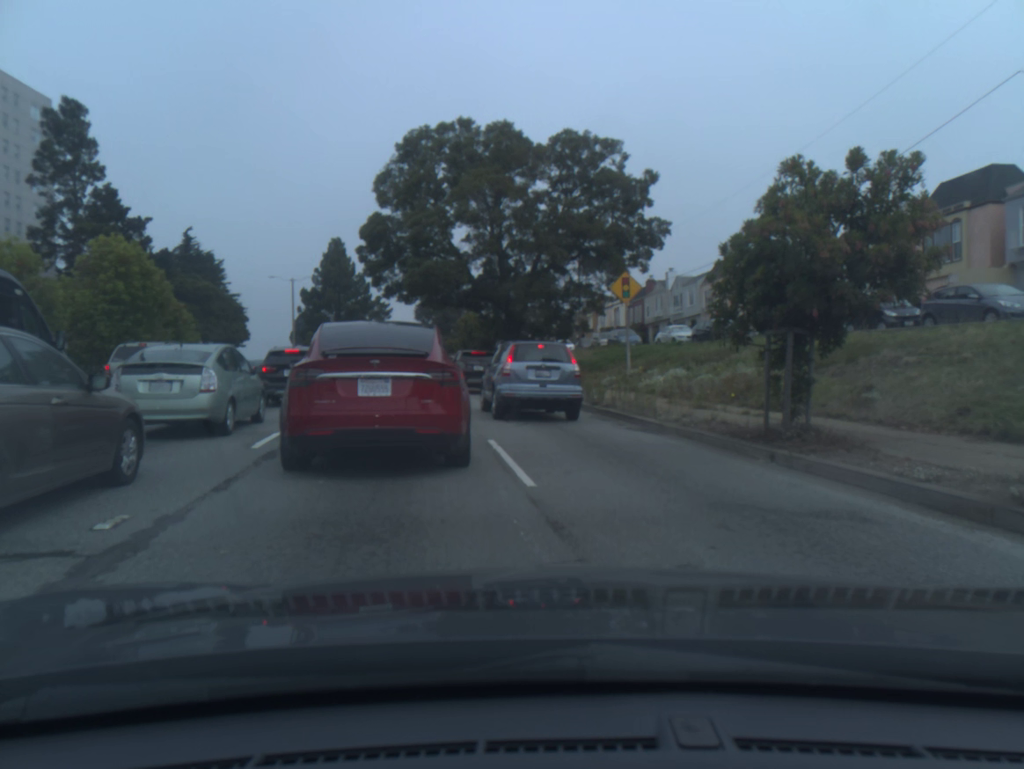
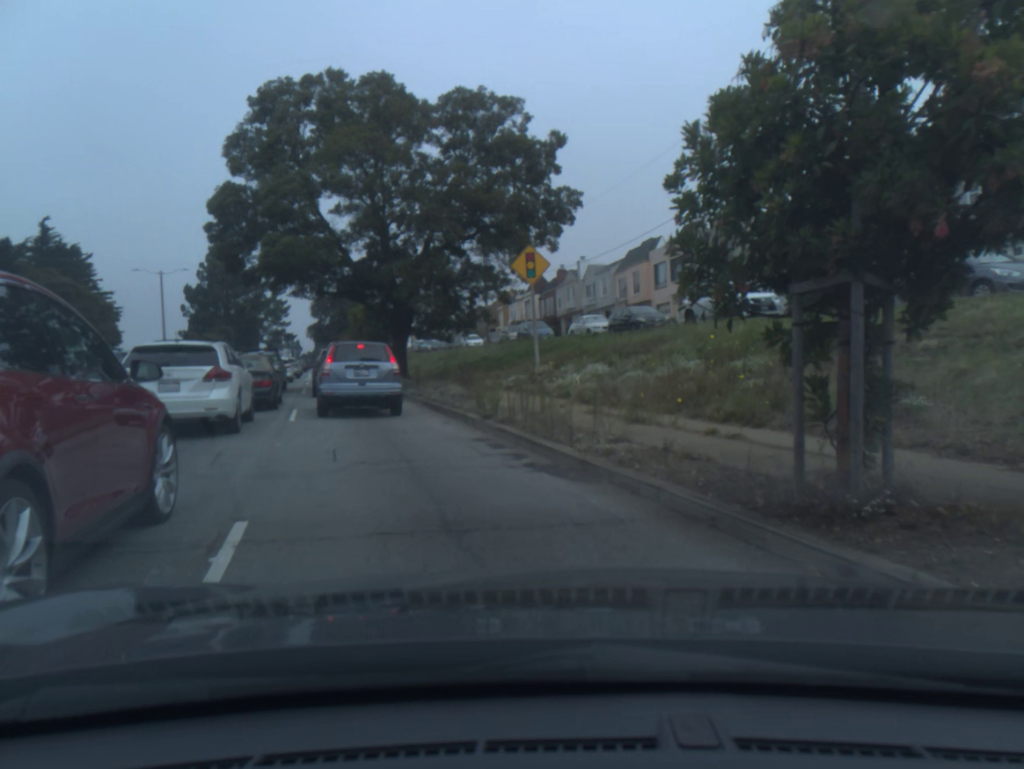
(+0.1, +5.8) m; -3°
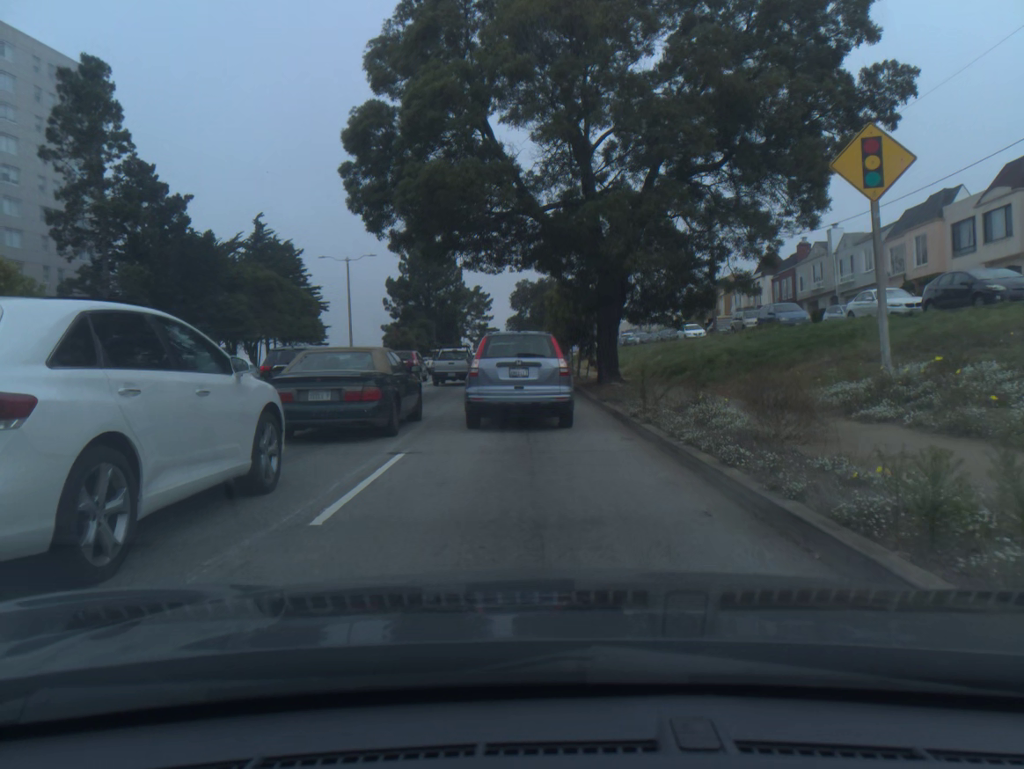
(-1.6, +11.0) m; -14°
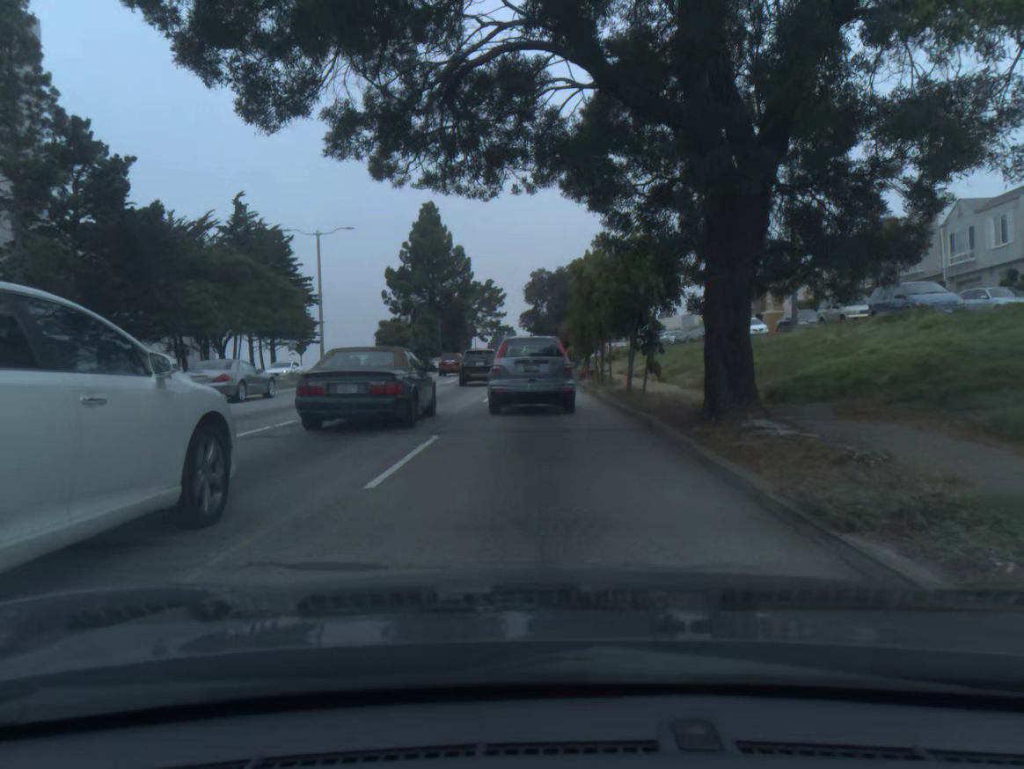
(-0.1, +13.3) m; 0°
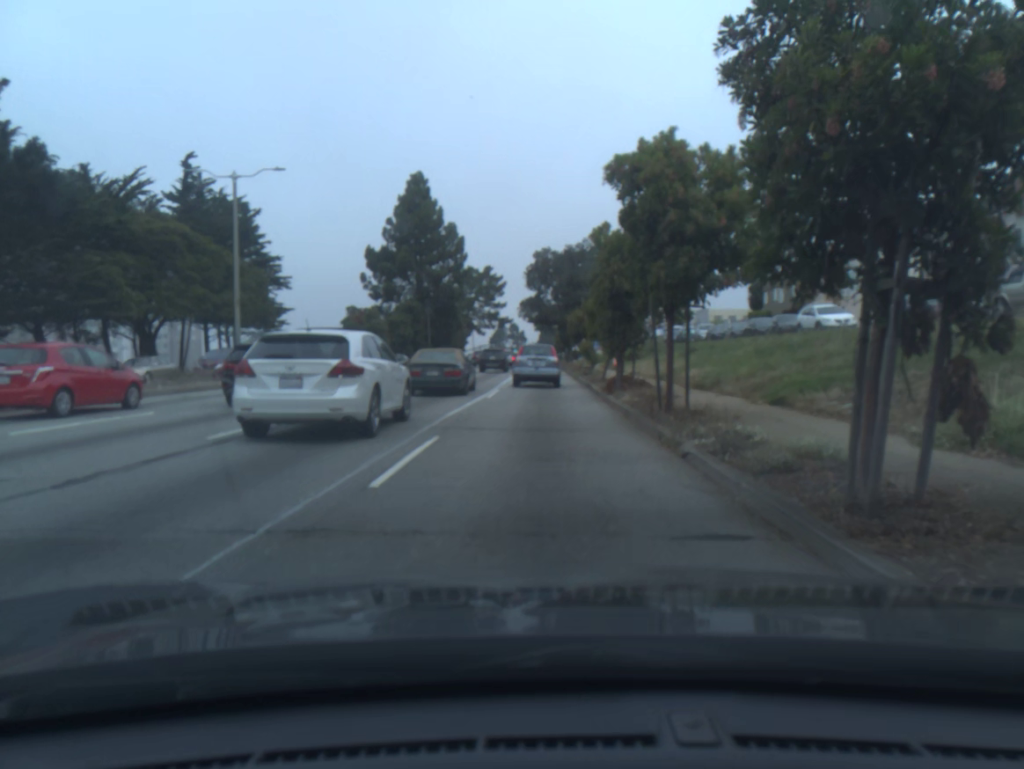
(-0.1, +14.3) m; -1°
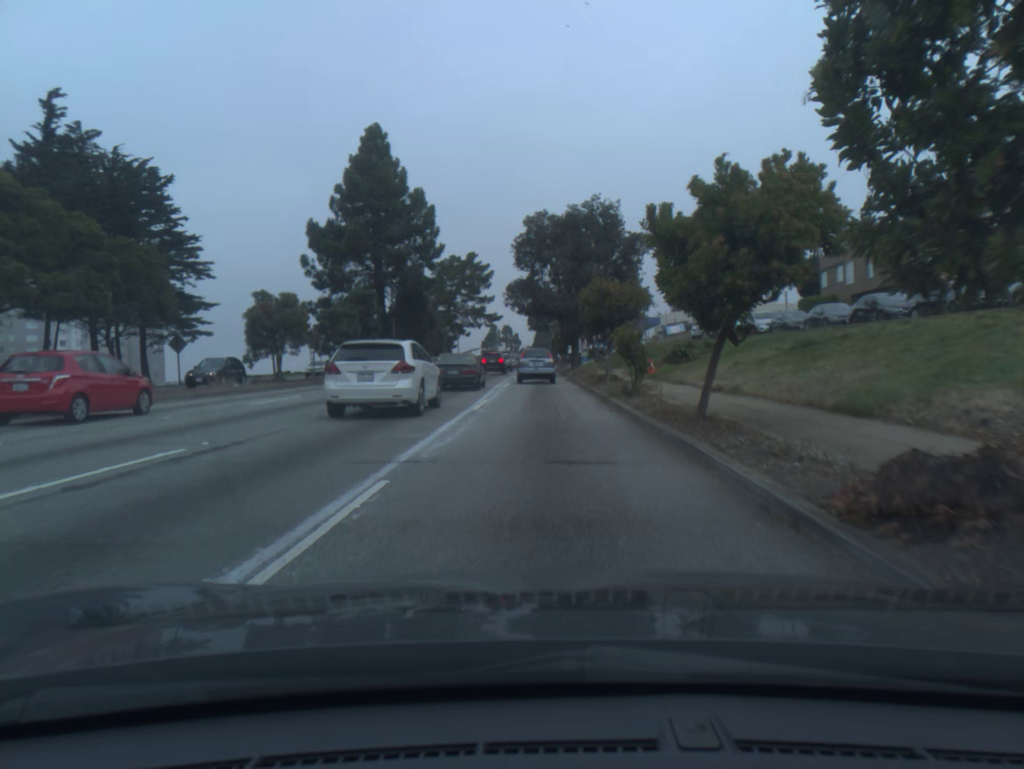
(-0.1, +18.9) m; 0°
